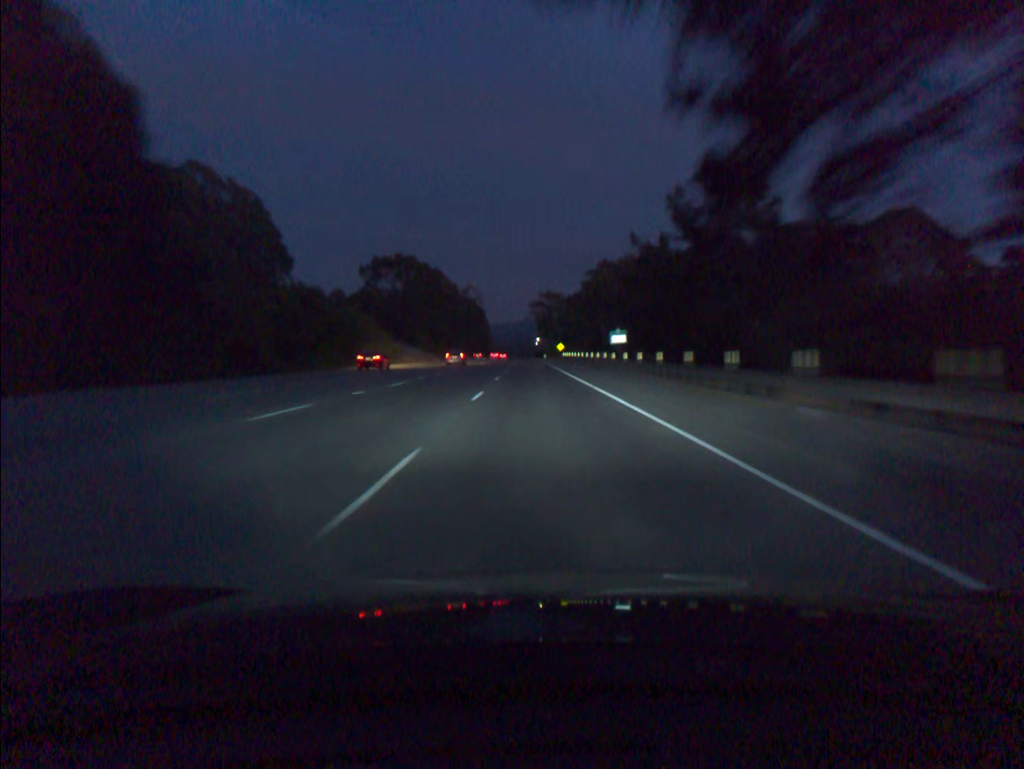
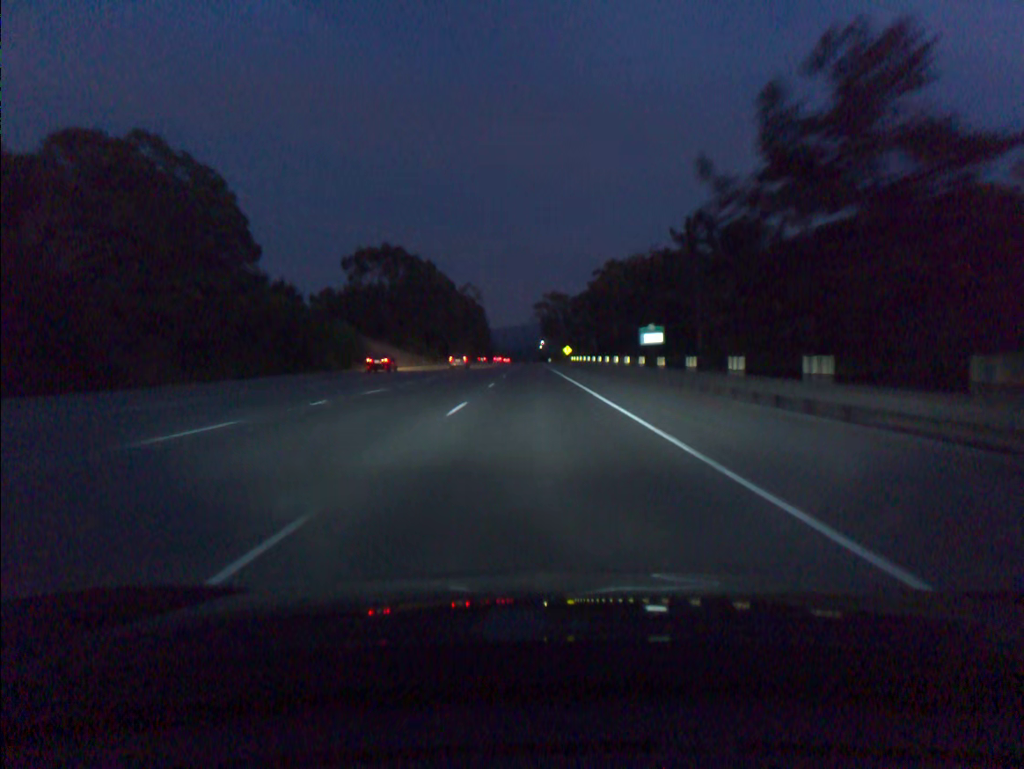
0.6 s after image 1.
(-0.1, +18.4) m; 0°
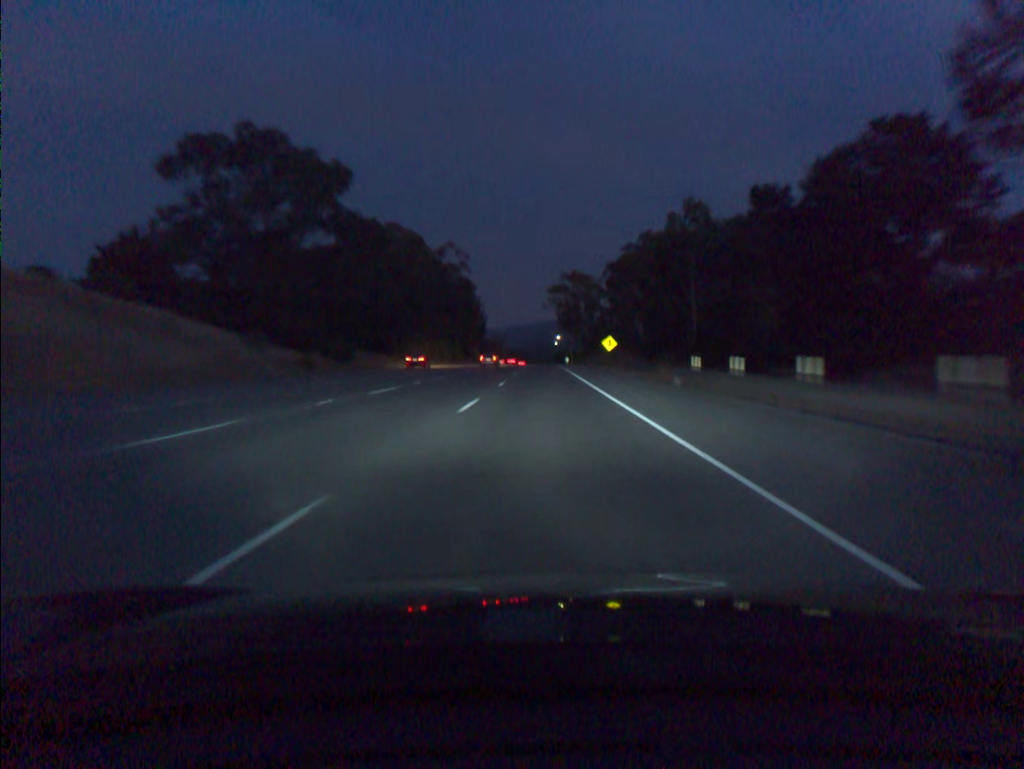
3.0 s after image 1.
(-0.9, +73.4) m; -1°
